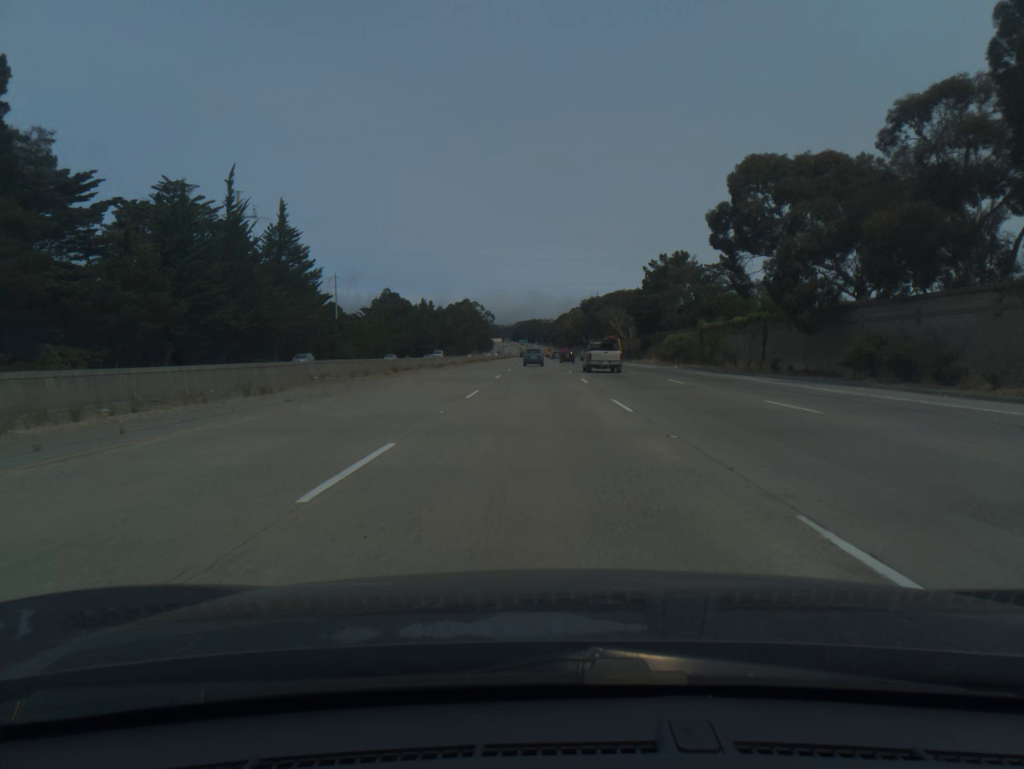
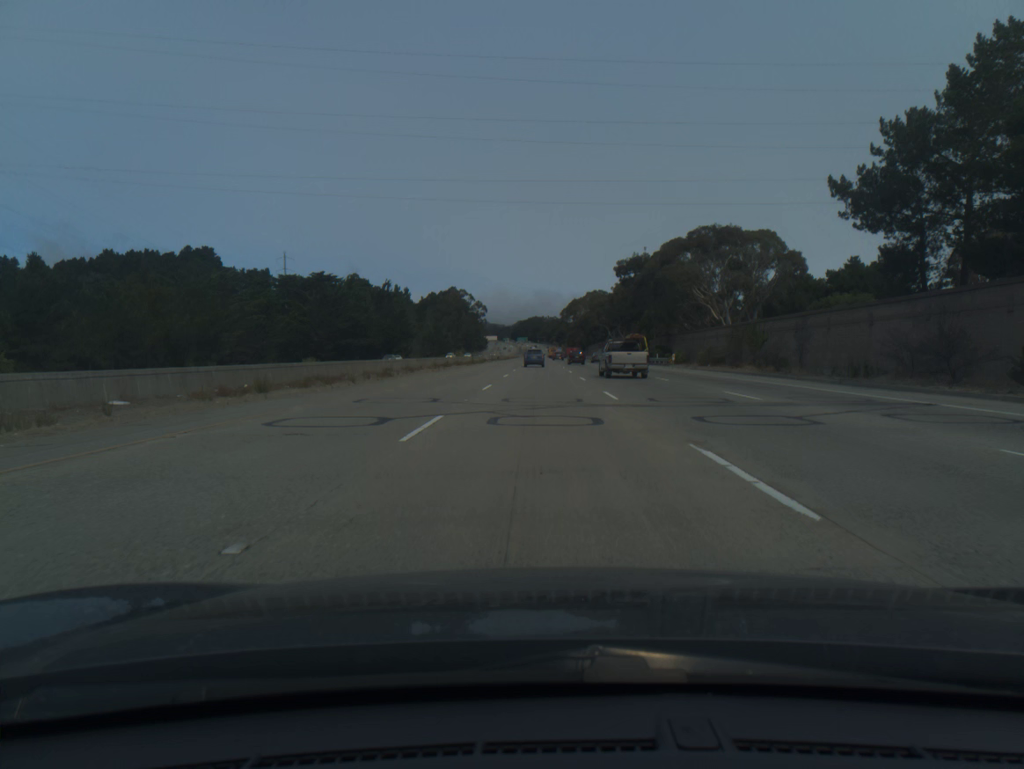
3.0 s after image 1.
(-0.4, +97.9) m; 0°
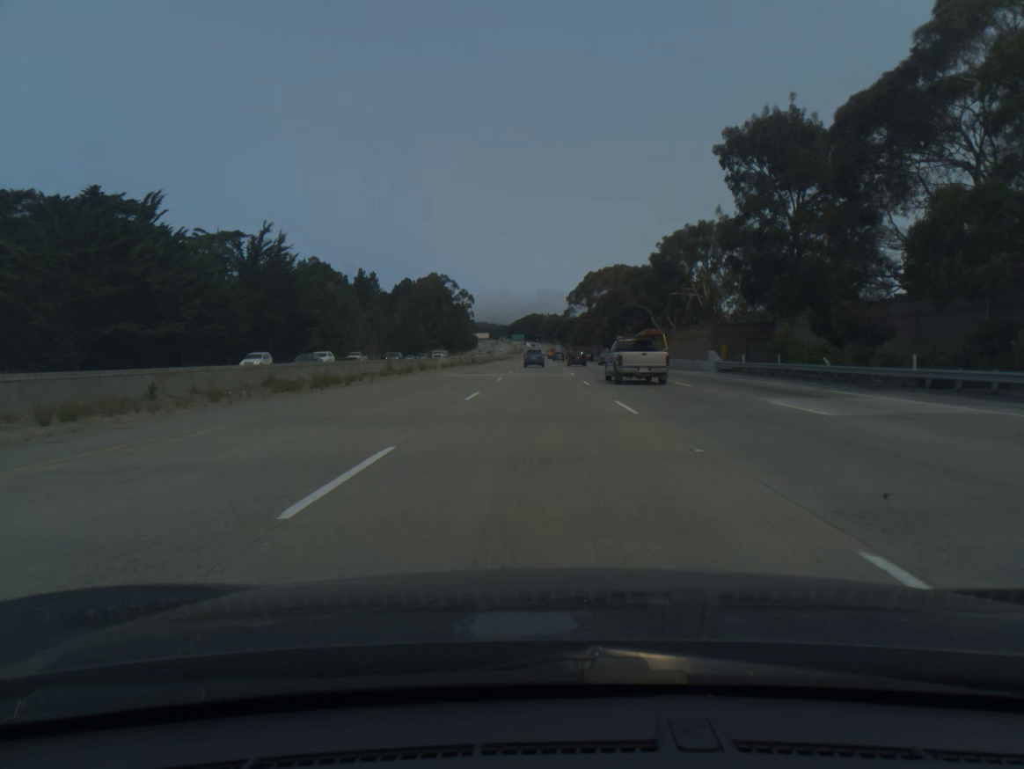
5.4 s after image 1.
(0.0, +78.2) m; 0°
